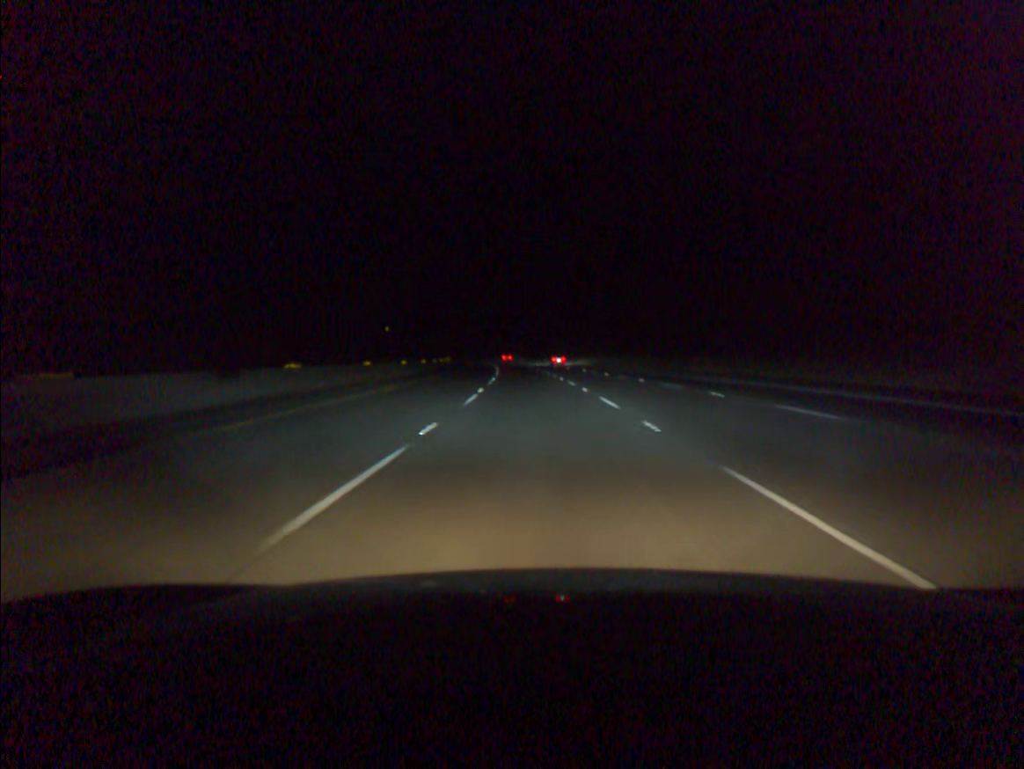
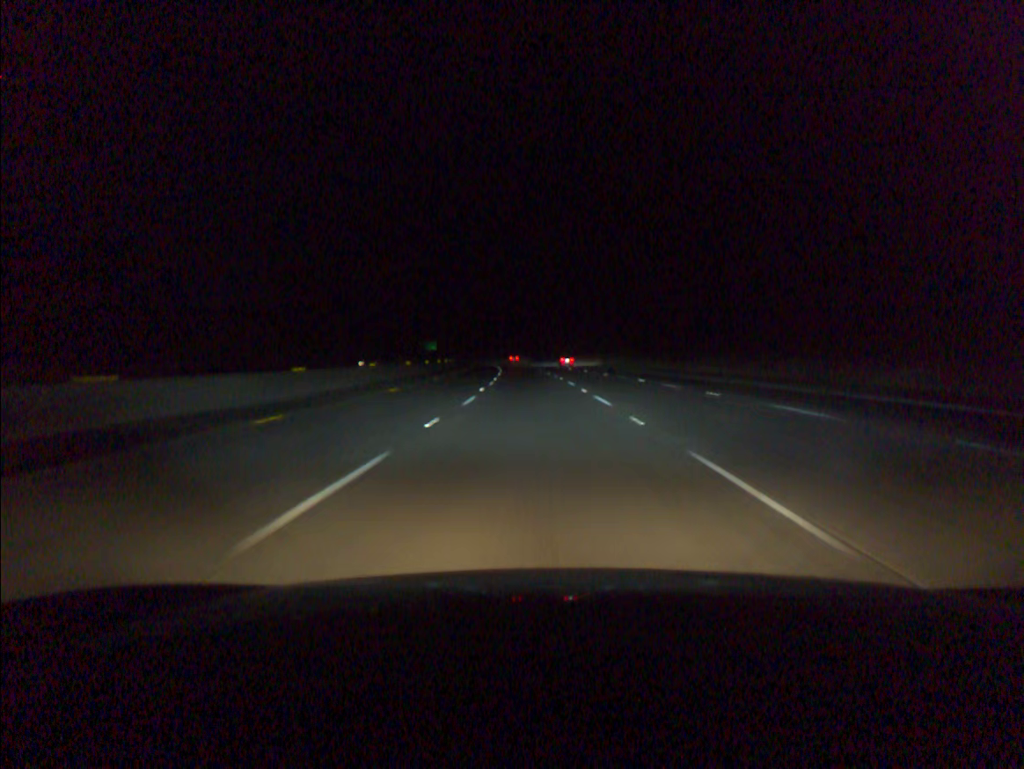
(-1.2, +57.1) m; -3°
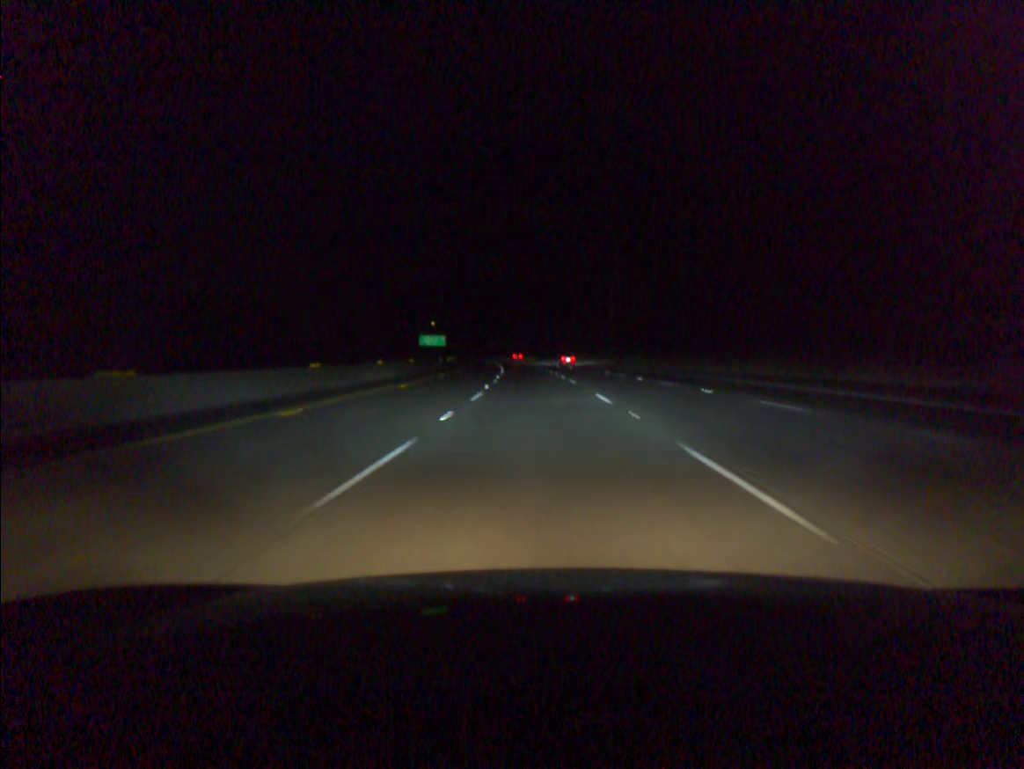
(-1.2, +57.3) m; -2°
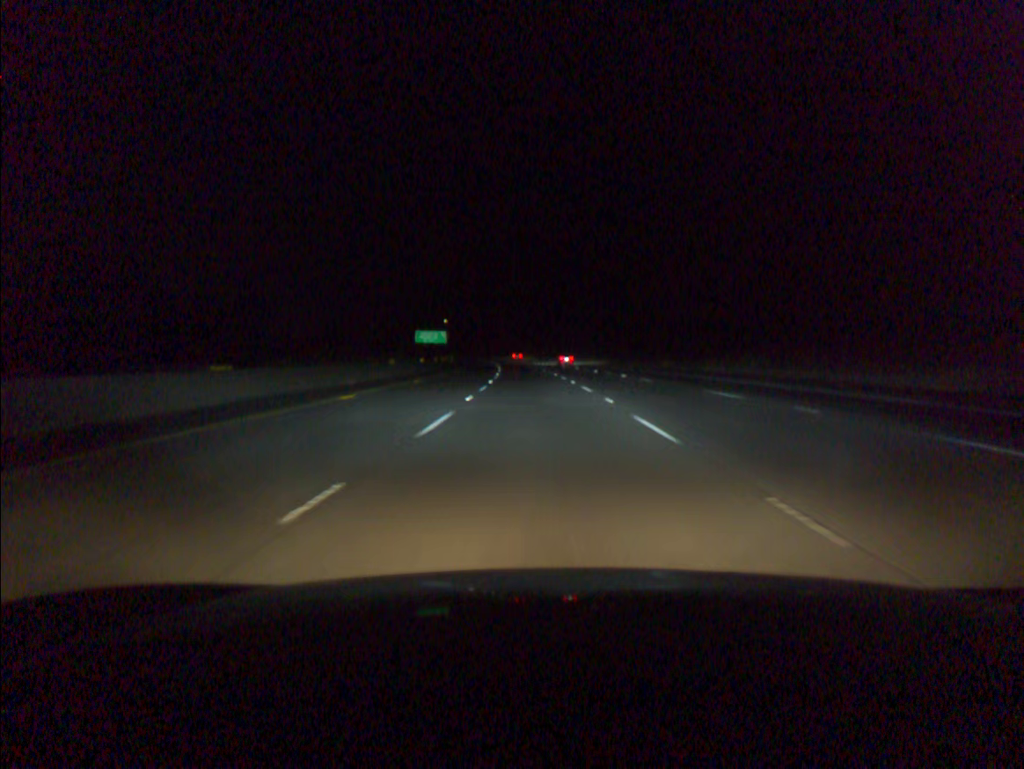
(-0.5, +38.2) m; -1°
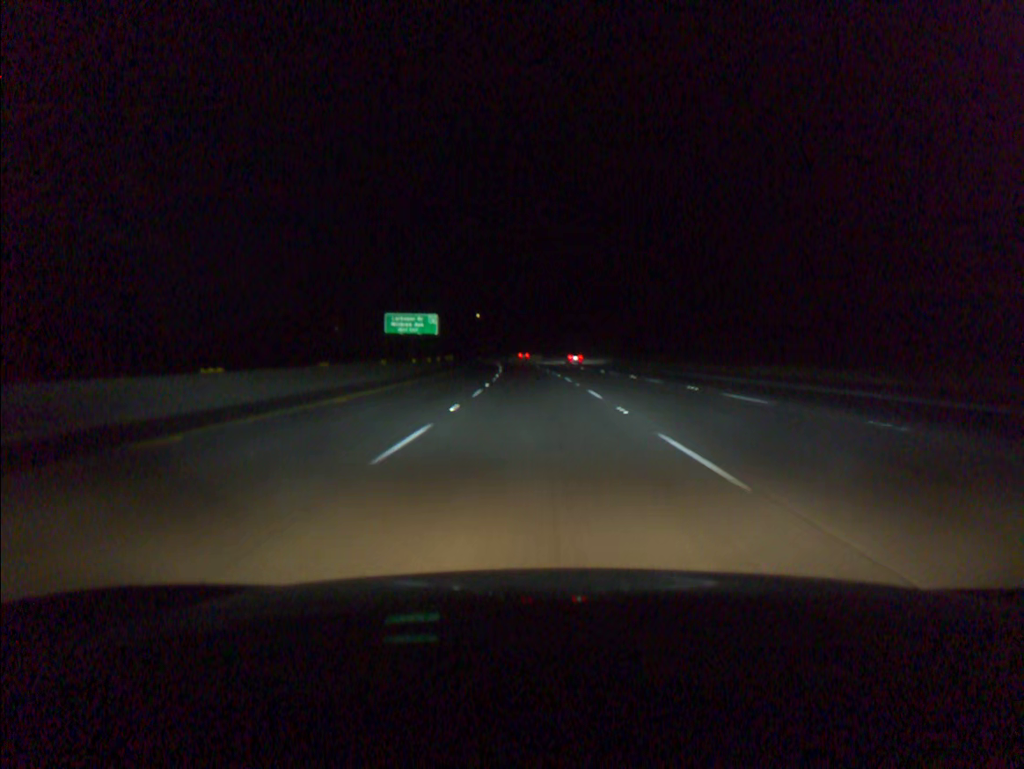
(-2.2, +76.3) m; -3°
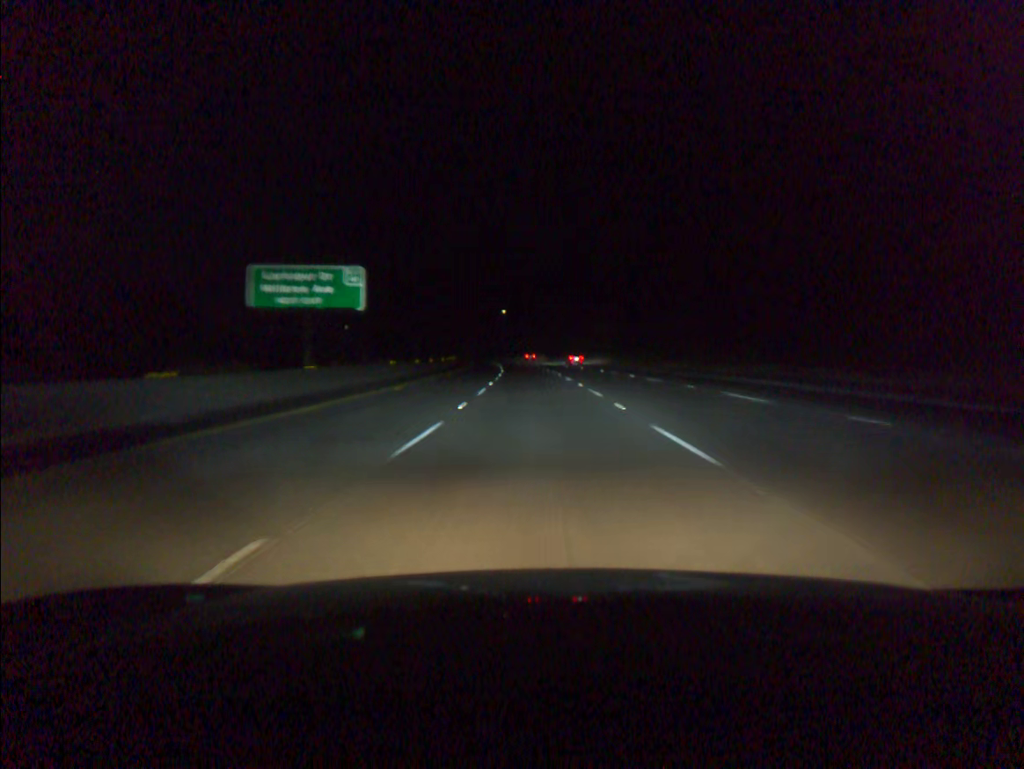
(-1.2, +57.2) m; -2°
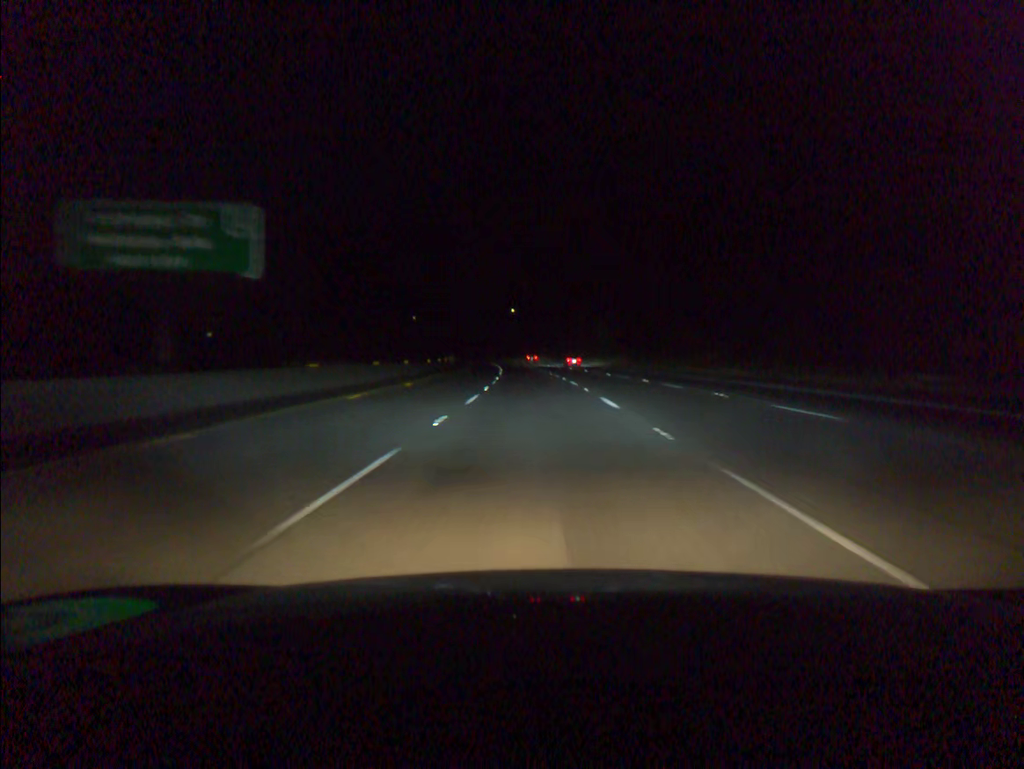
(-0.2, +19.1) m; -1°
